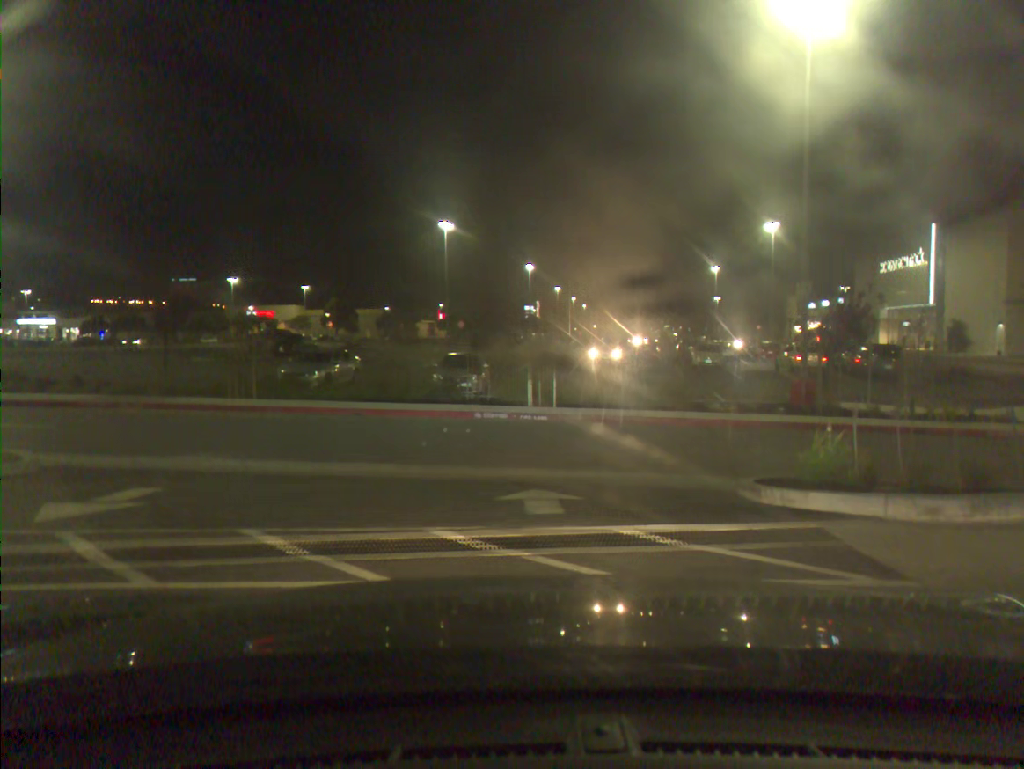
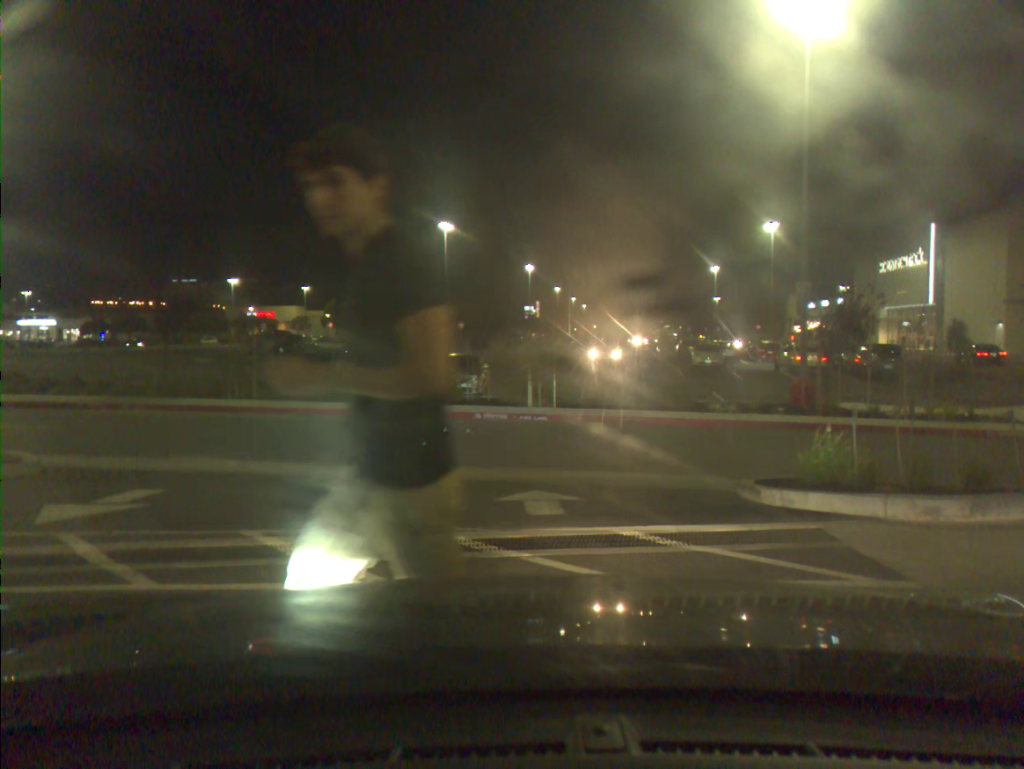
(0.0, -0.1) m; 0°
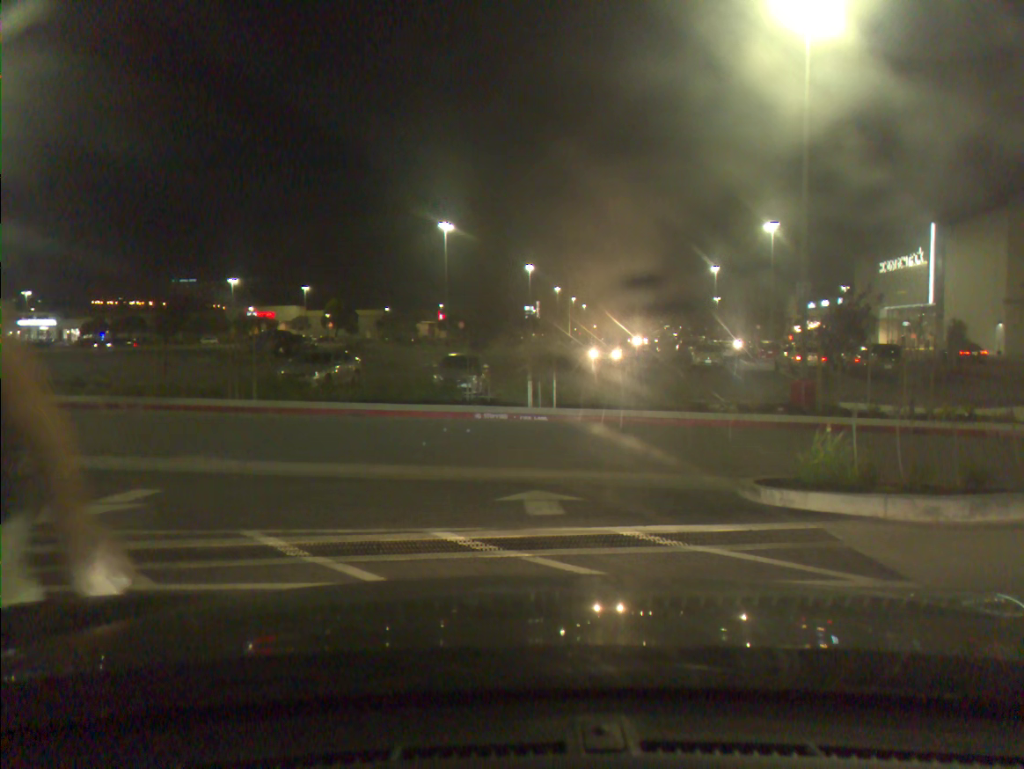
(0.0, 0.0) m; 0°
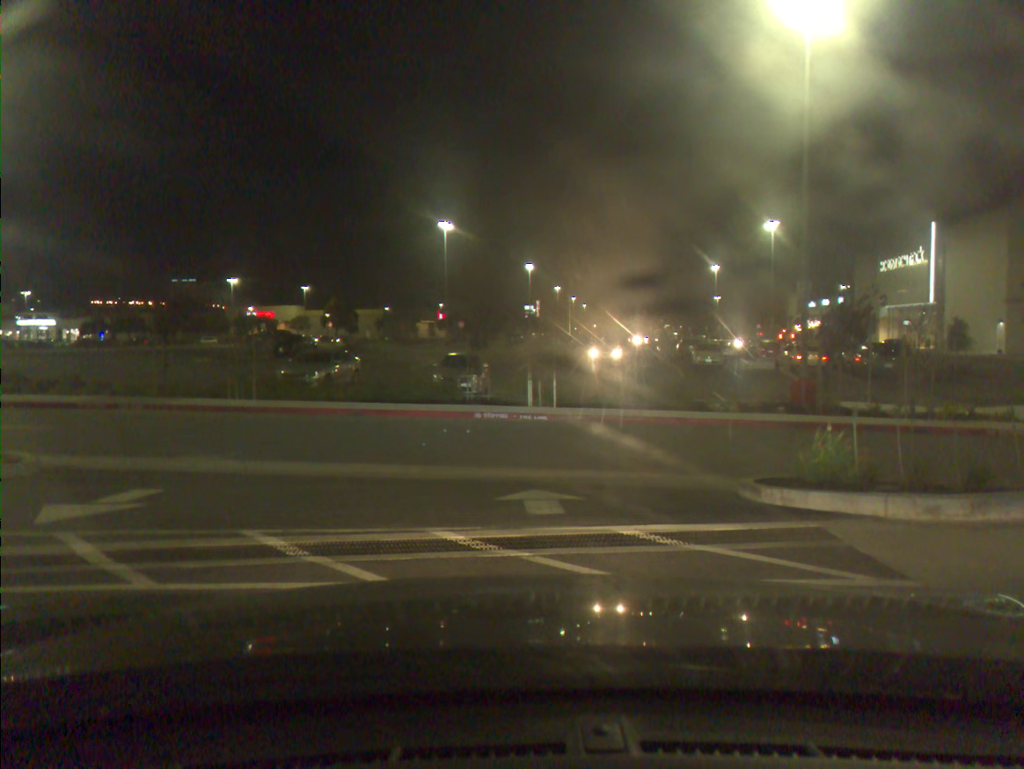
(0.0, -0.1) m; 0°
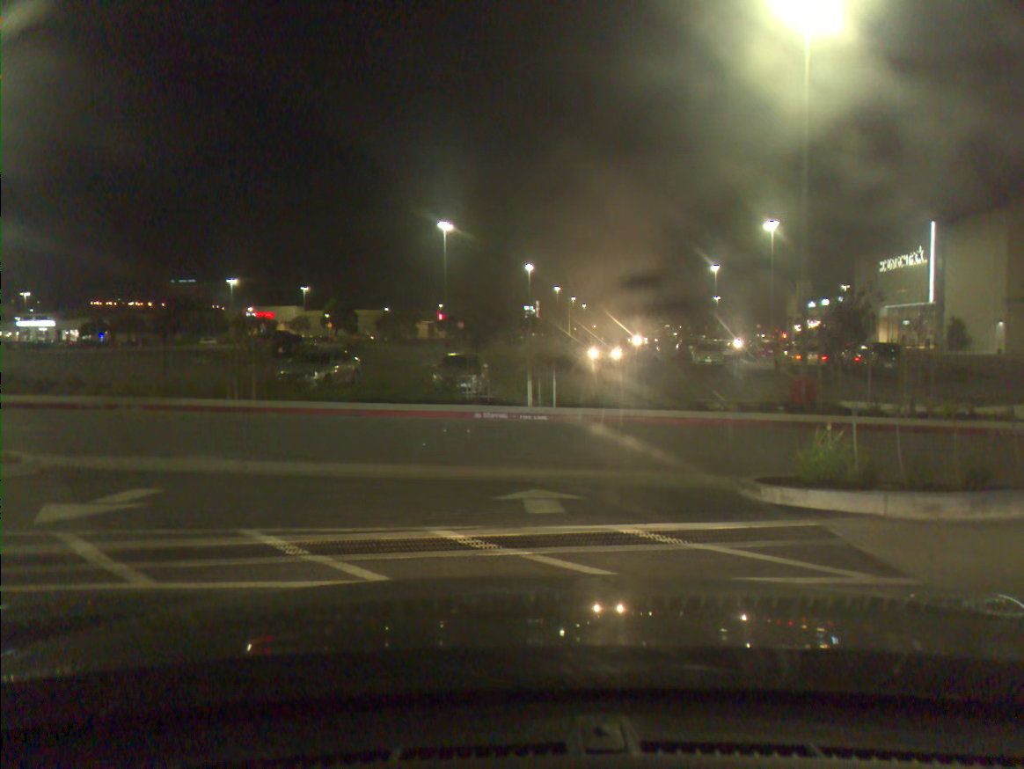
(0.0, 0.0) m; 0°
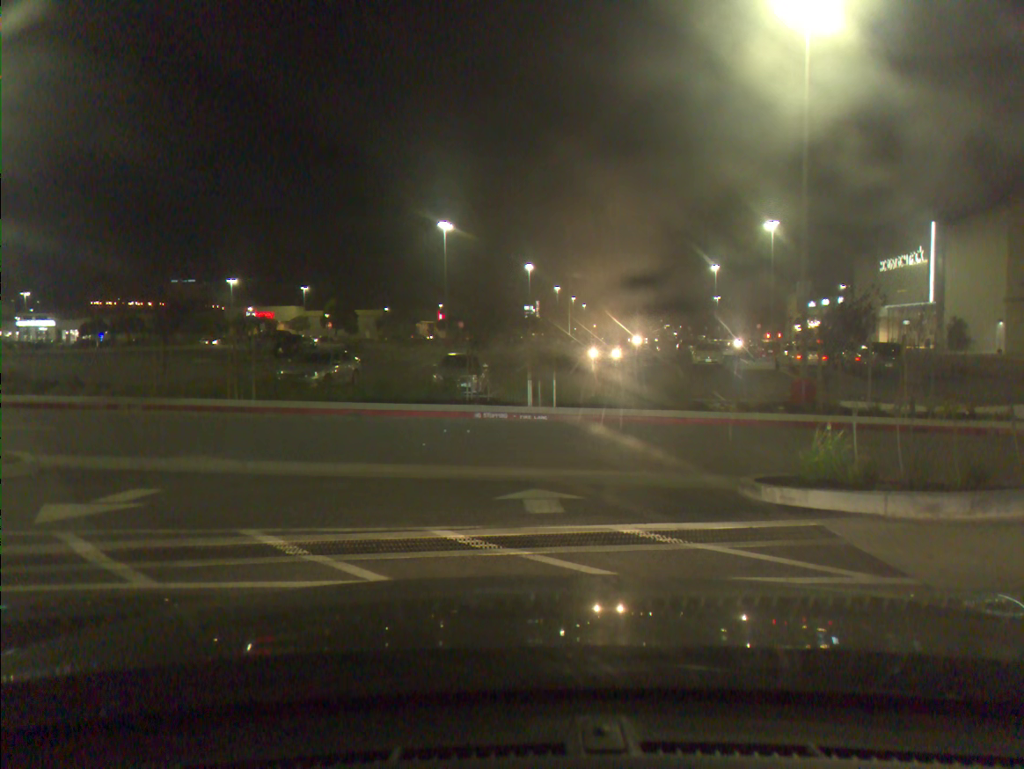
(0.0, 0.0) m; 0°
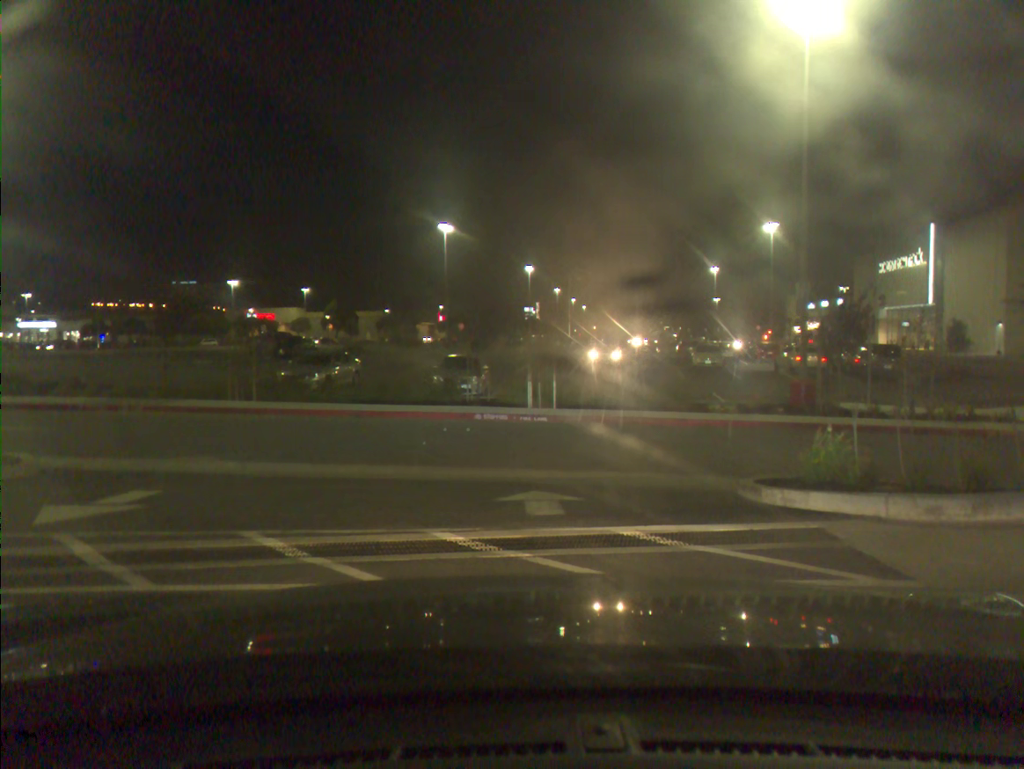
(0.0, 0.0) m; 0°
